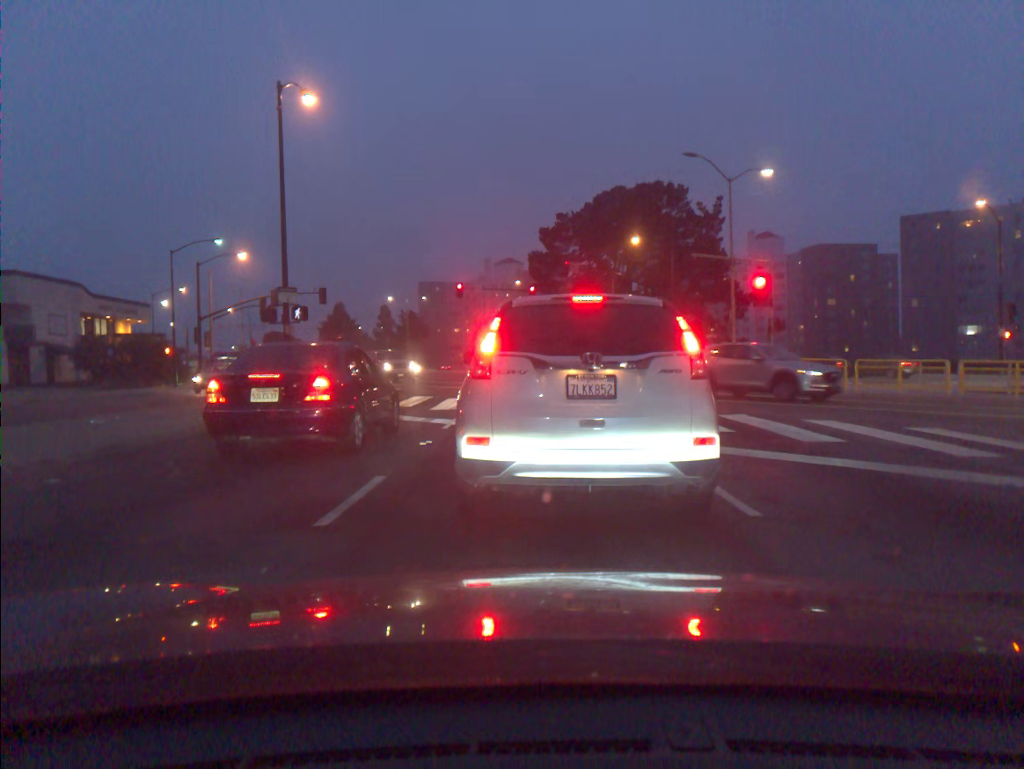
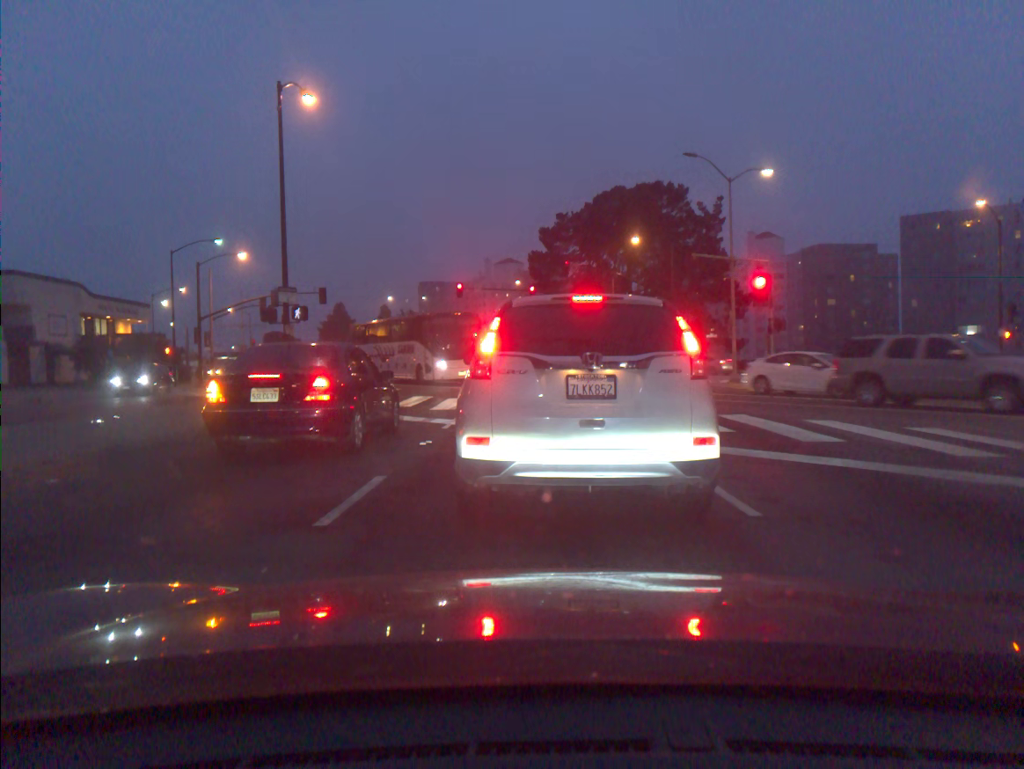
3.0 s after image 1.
(0.0, 0.0) m; 0°
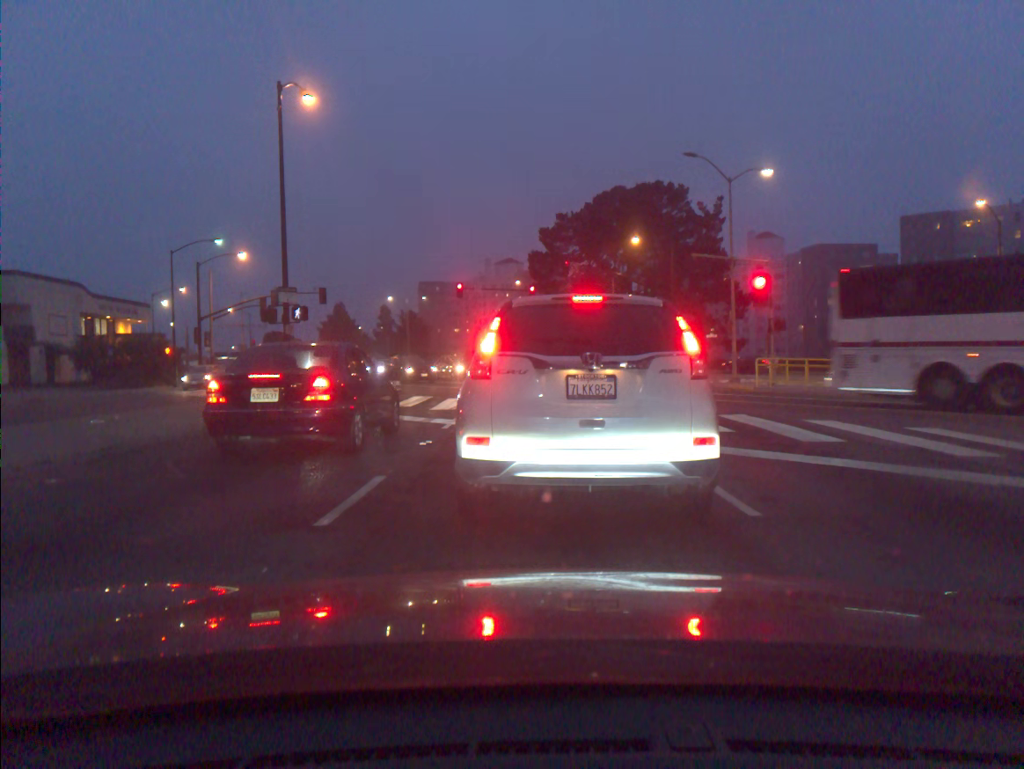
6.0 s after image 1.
(0.0, 0.0) m; 0°
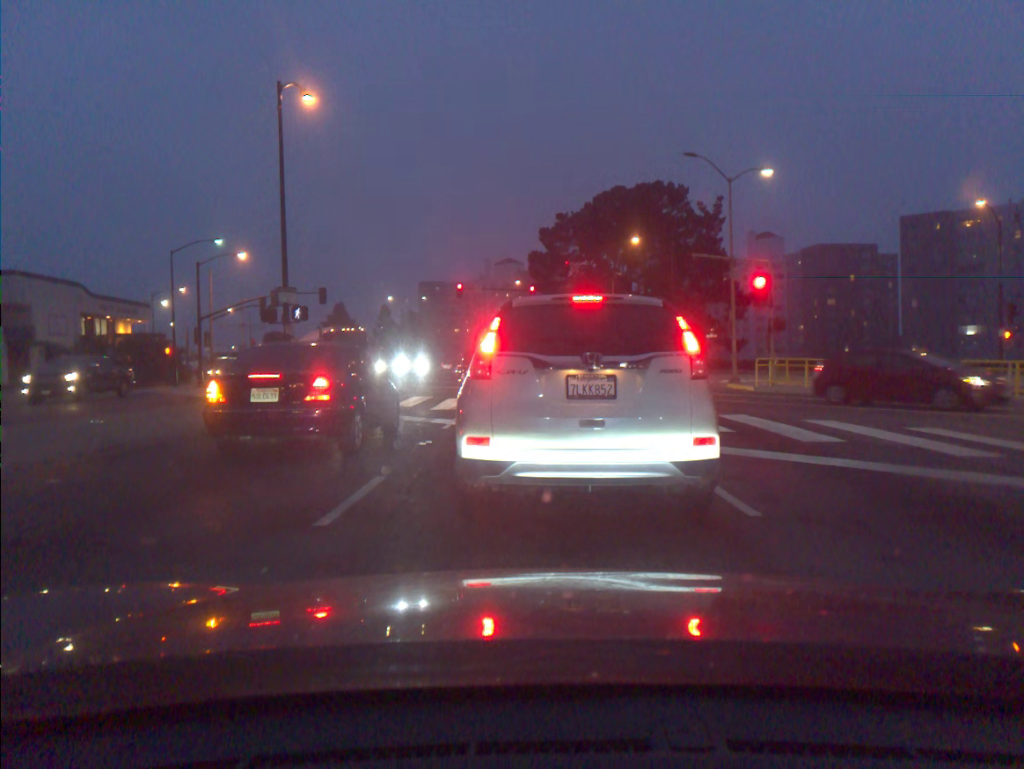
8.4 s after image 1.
(0.0, 0.0) m; 0°
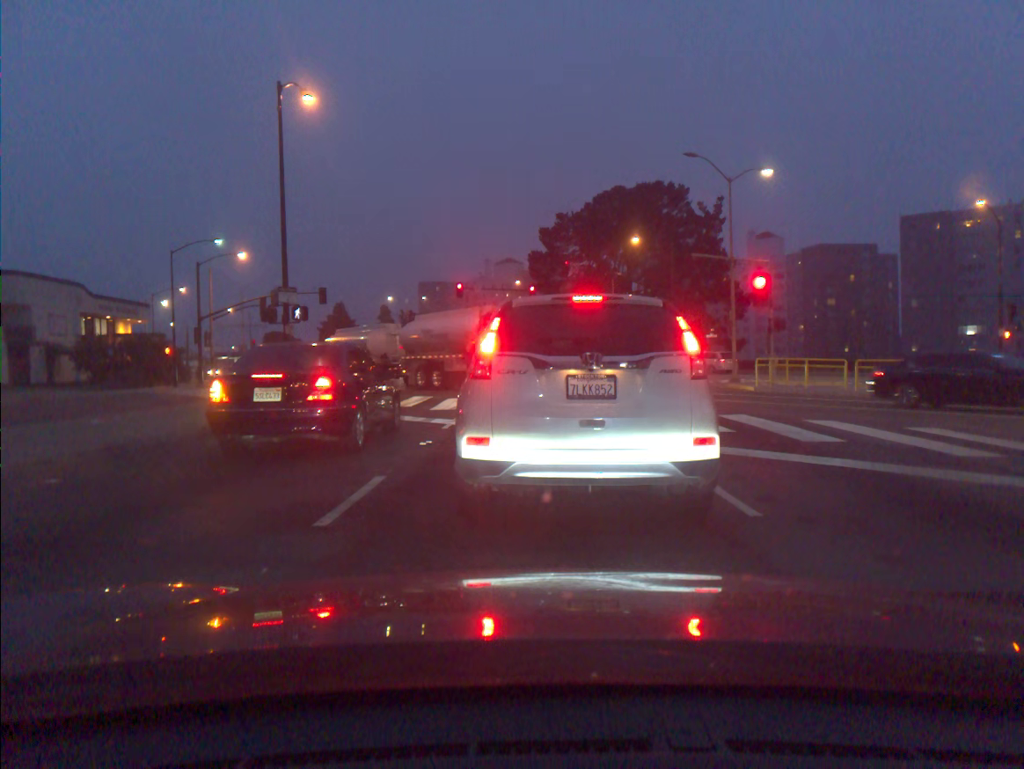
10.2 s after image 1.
(0.0, 0.0) m; 0°
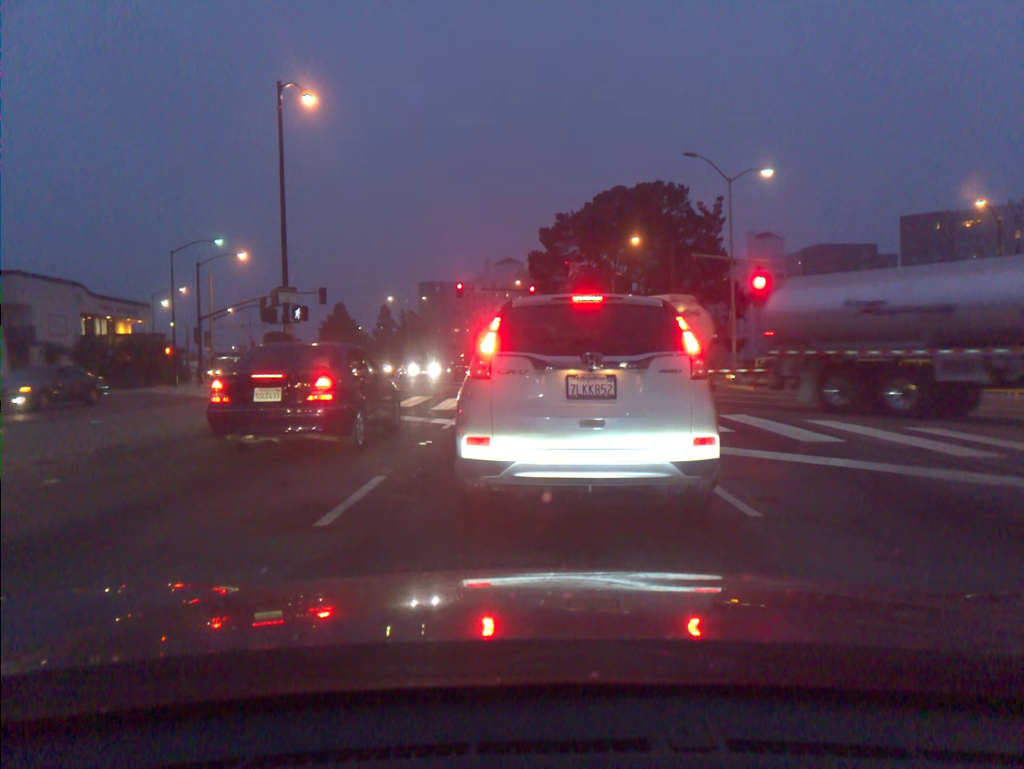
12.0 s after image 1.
(0.0, 0.0) m; 0°
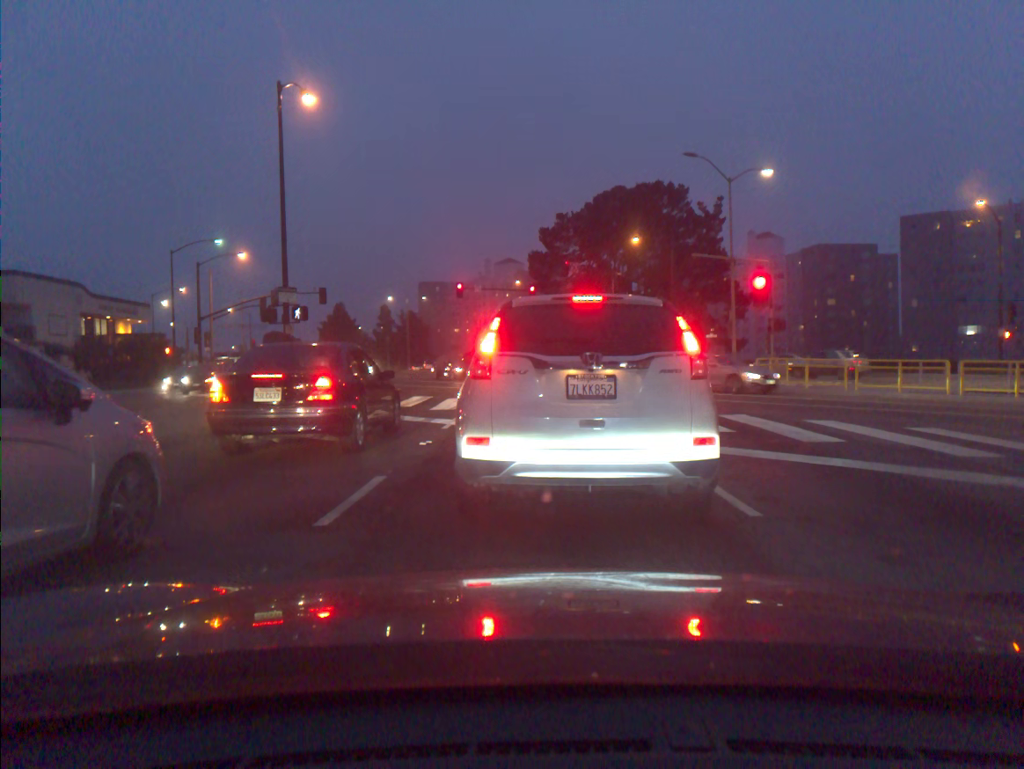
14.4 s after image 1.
(0.0, 0.0) m; 0°
